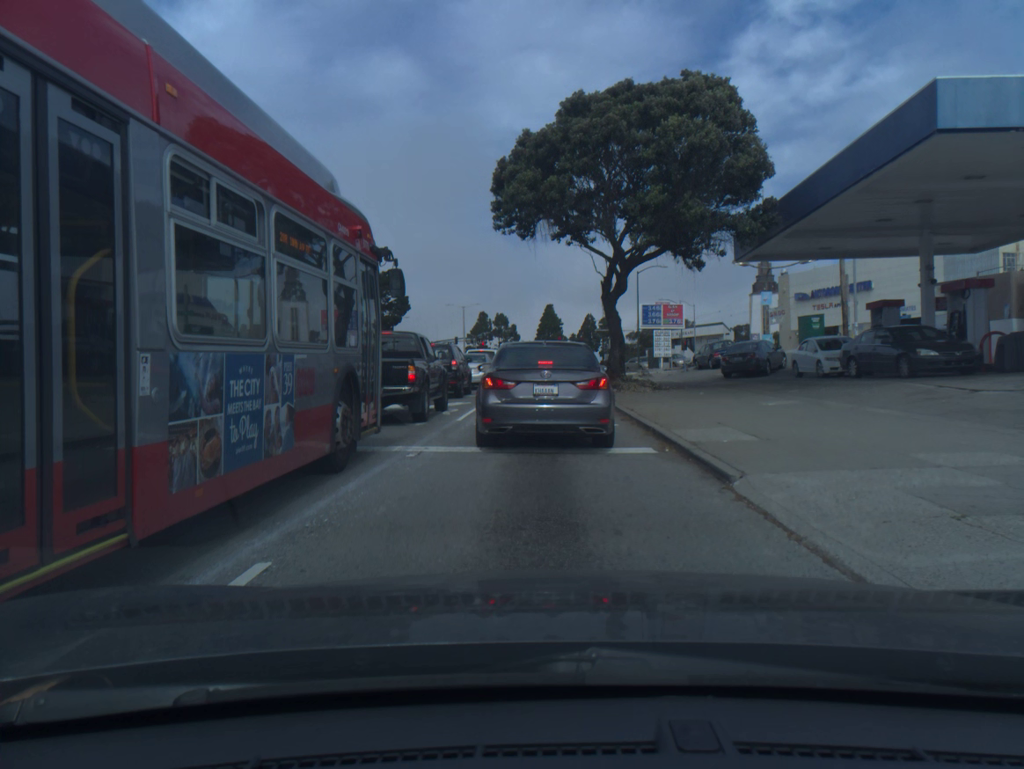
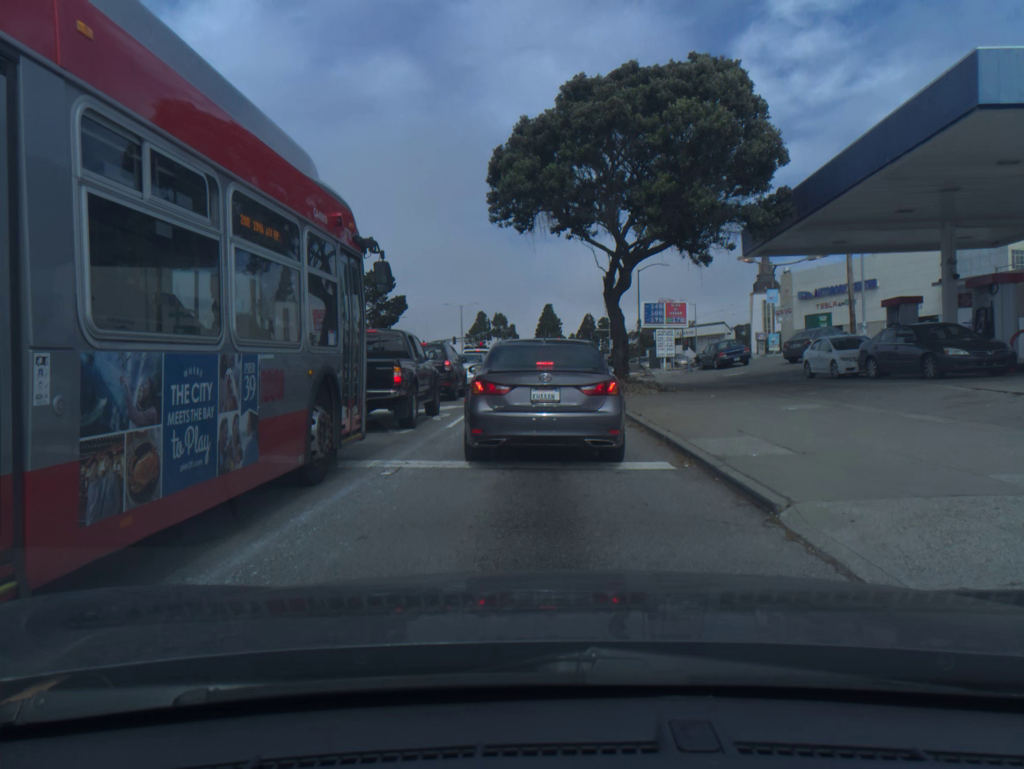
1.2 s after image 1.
(0.0, +1.4) m; 0°
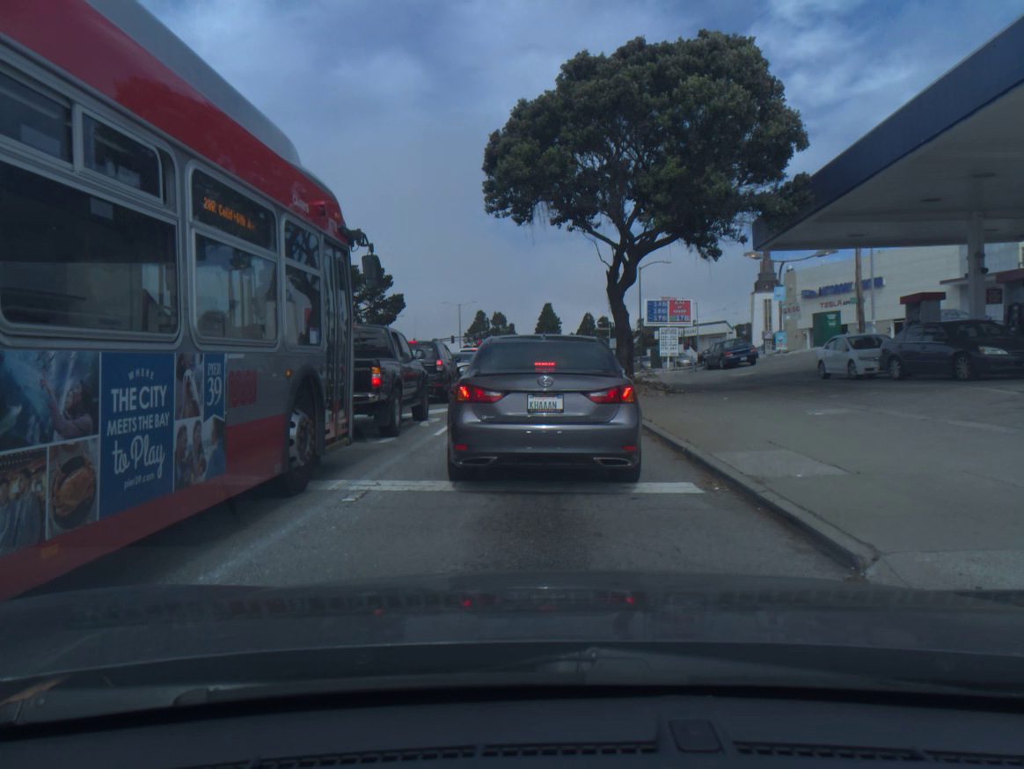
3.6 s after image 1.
(0.0, +1.4) m; 0°
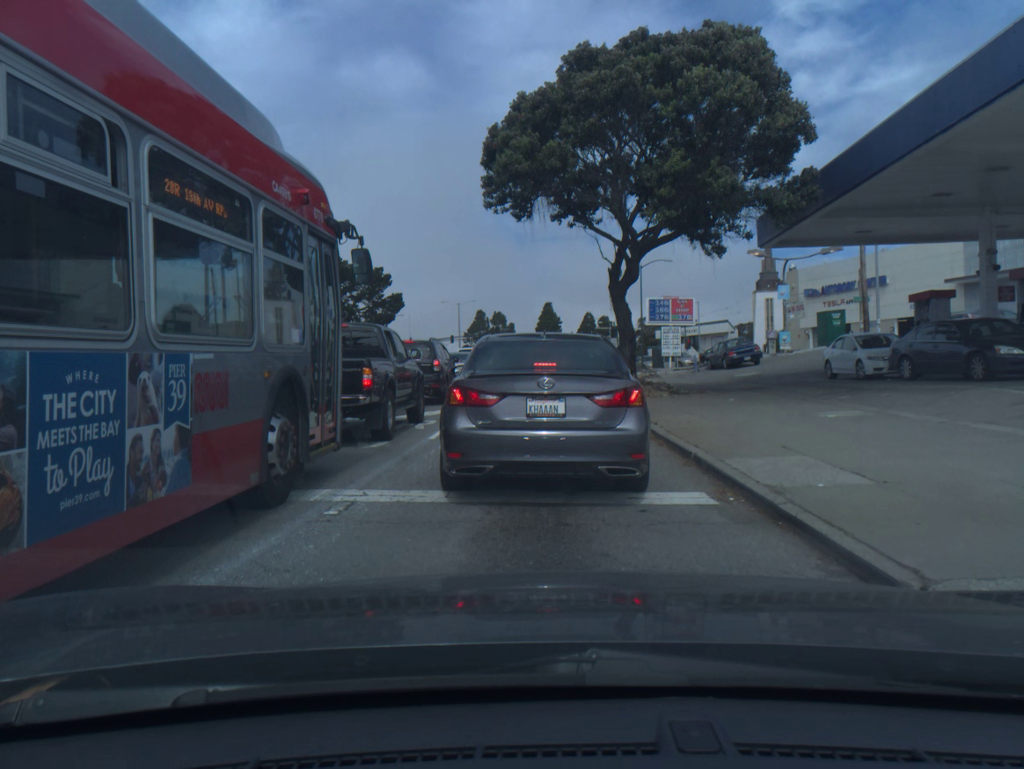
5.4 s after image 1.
(0.0, +0.4) m; 0°
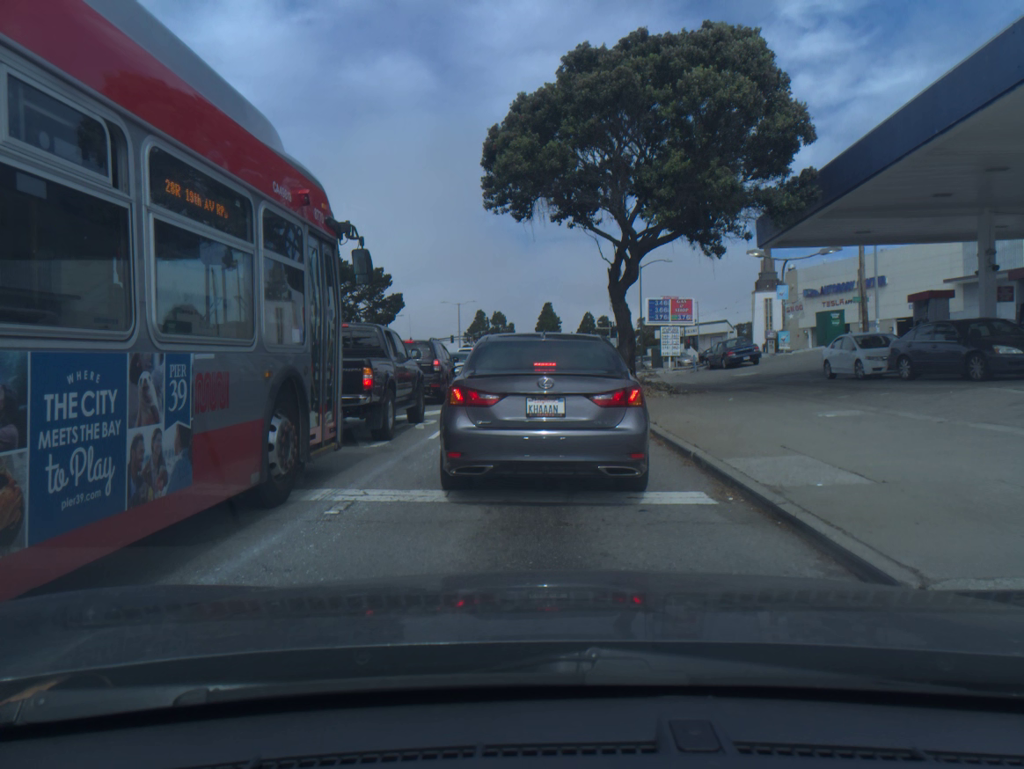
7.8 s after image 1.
(0.0, 0.0) m; 0°
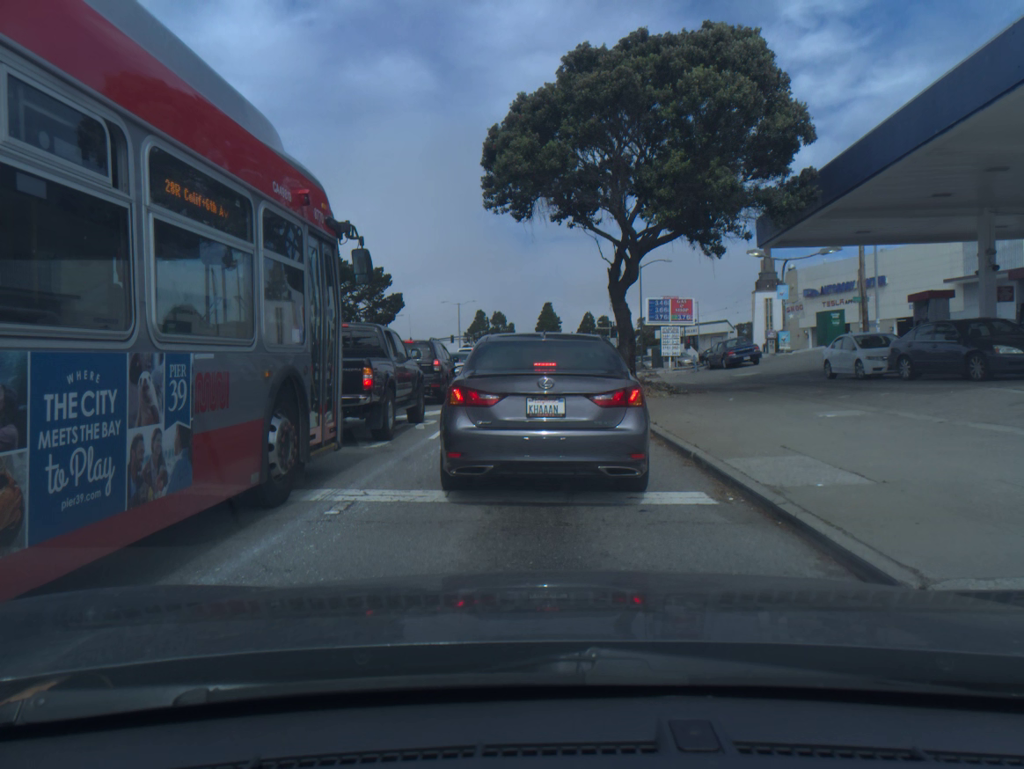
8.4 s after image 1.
(0.0, 0.0) m; 0°
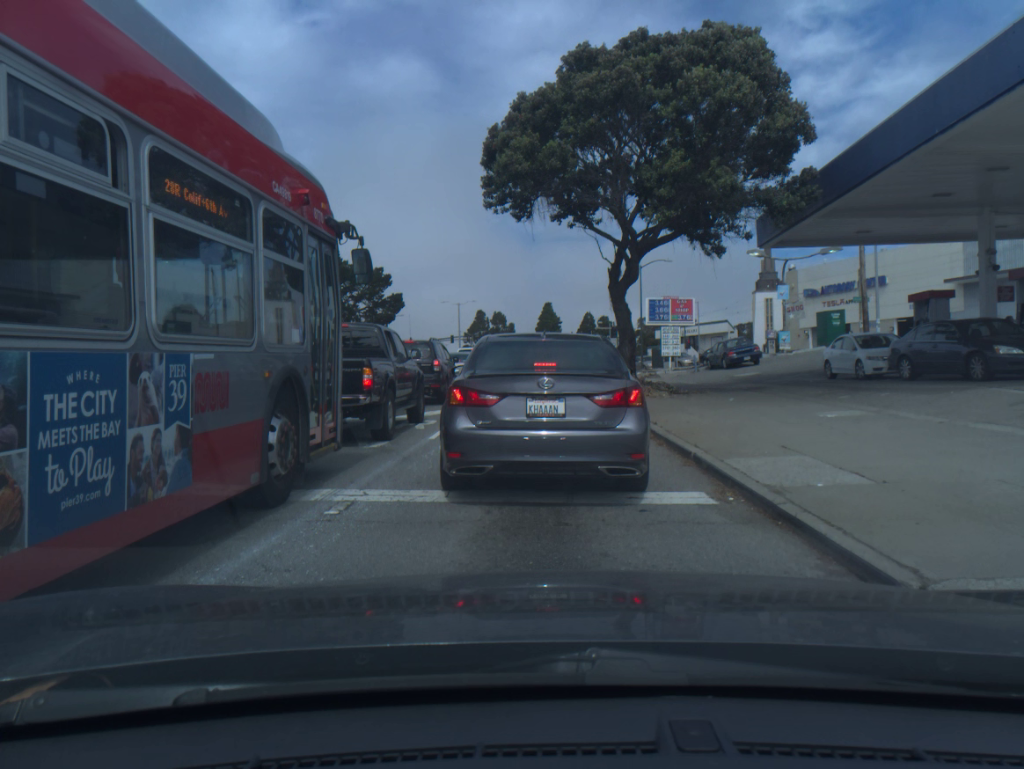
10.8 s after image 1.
(0.0, 0.0) m; 0°
